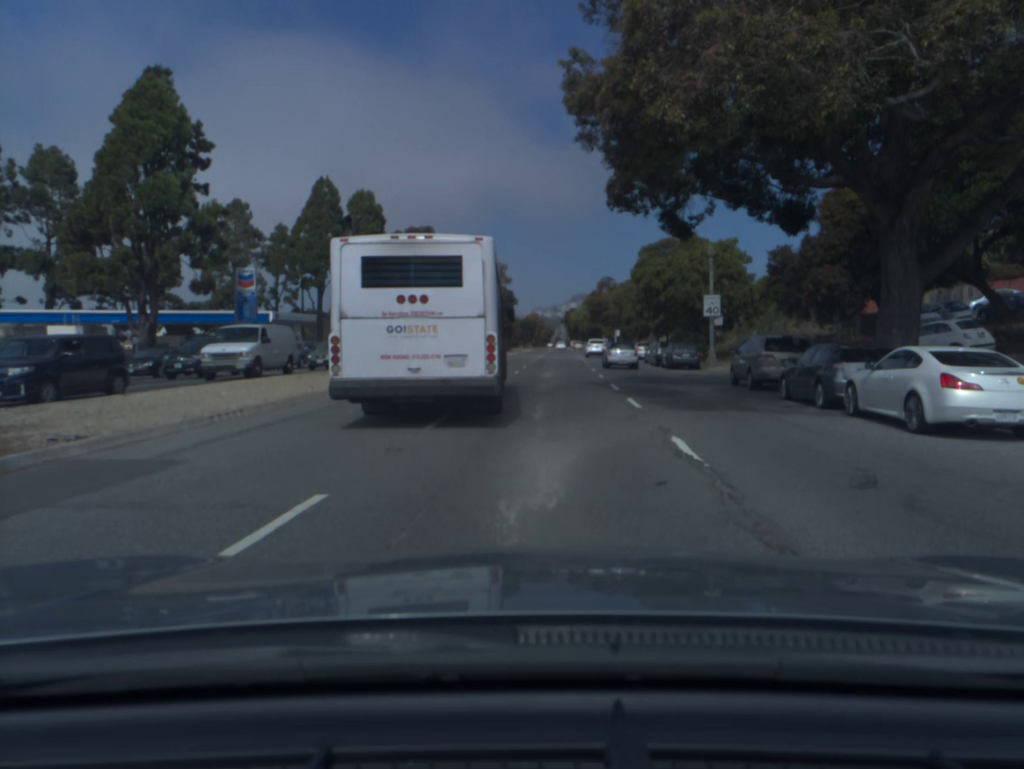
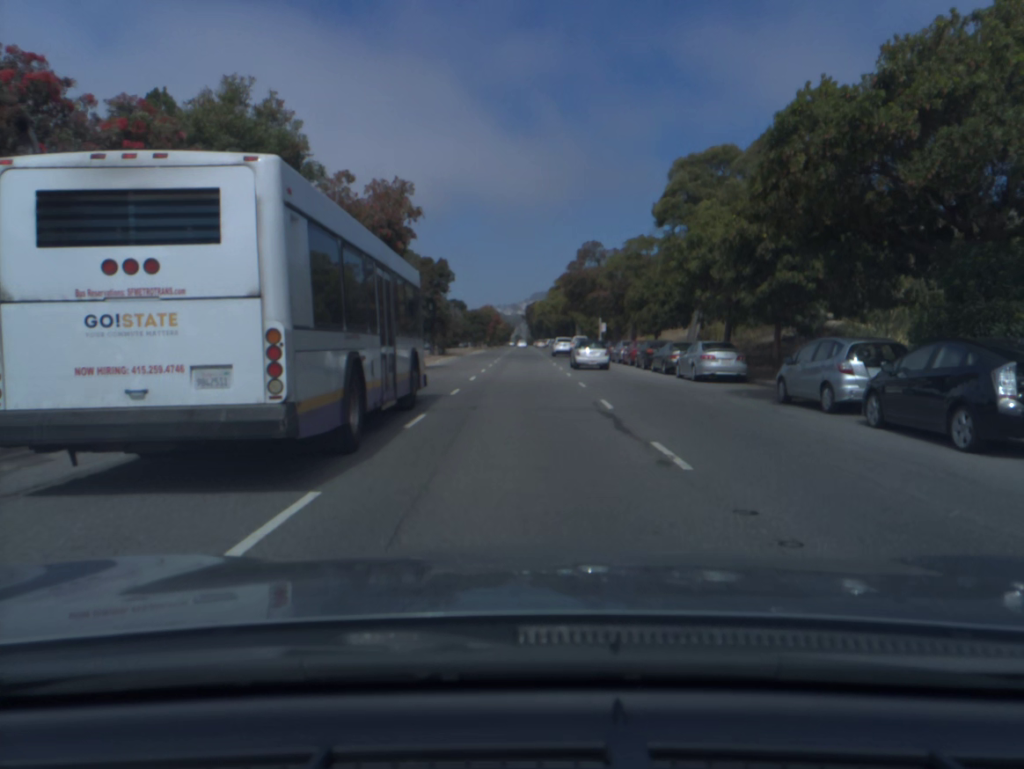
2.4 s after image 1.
(+1.0, +36.4) m; +3°
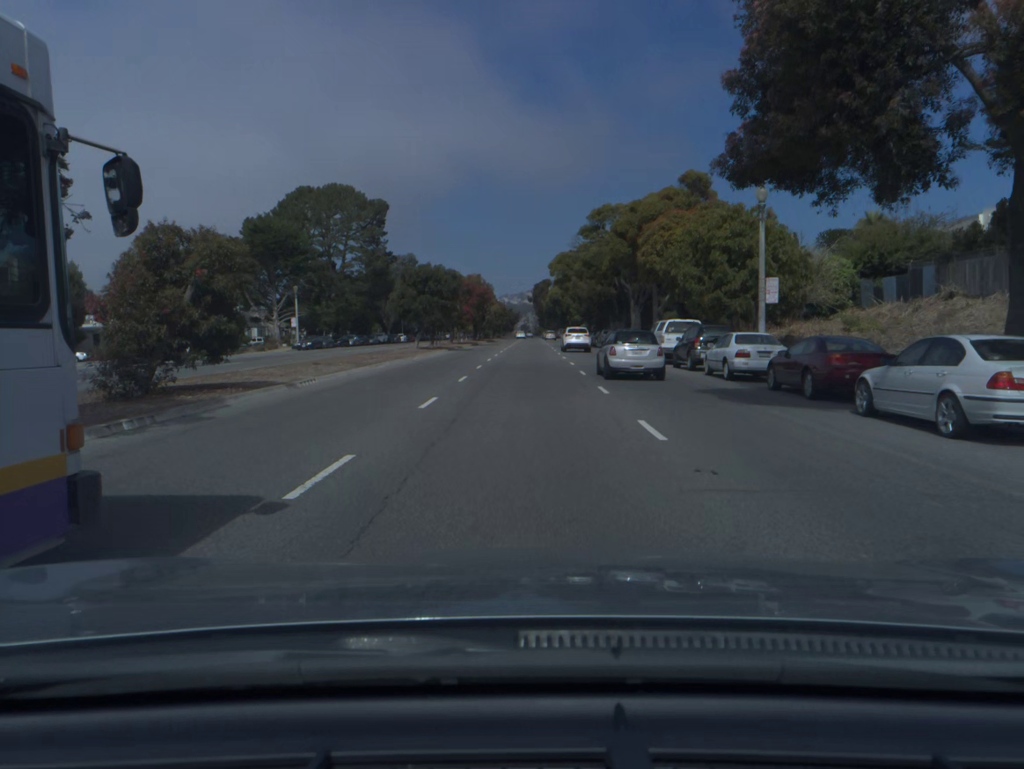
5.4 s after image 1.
(-0.3, +56.8) m; 0°
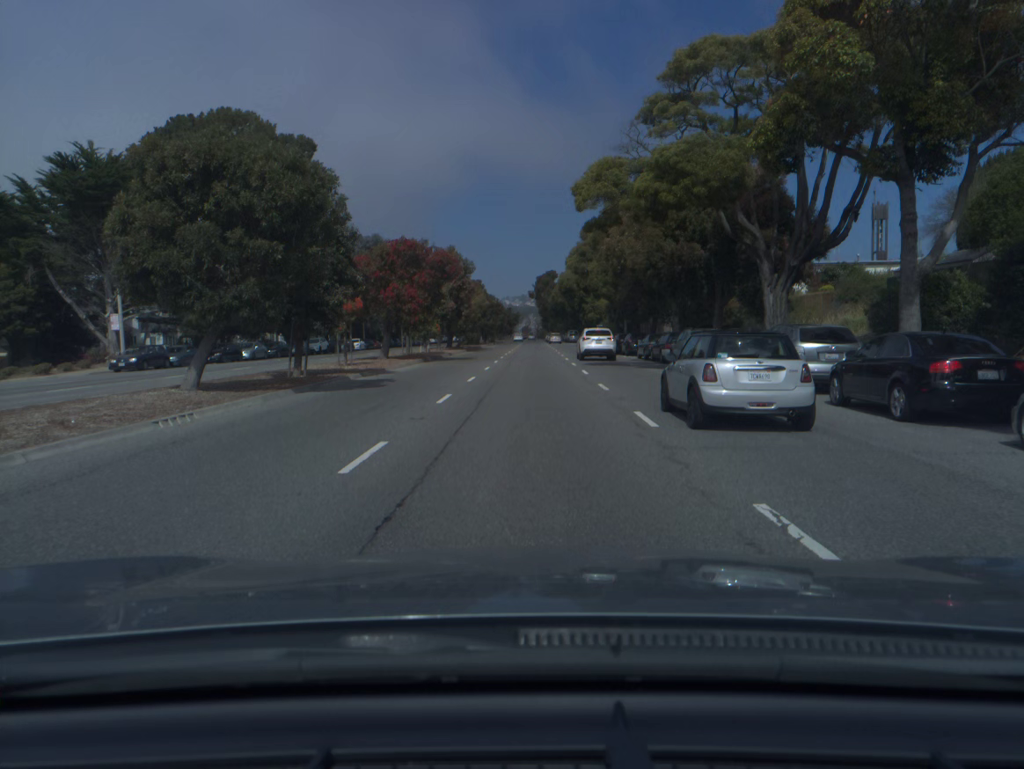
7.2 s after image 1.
(-0.1, +35.5) m; 0°
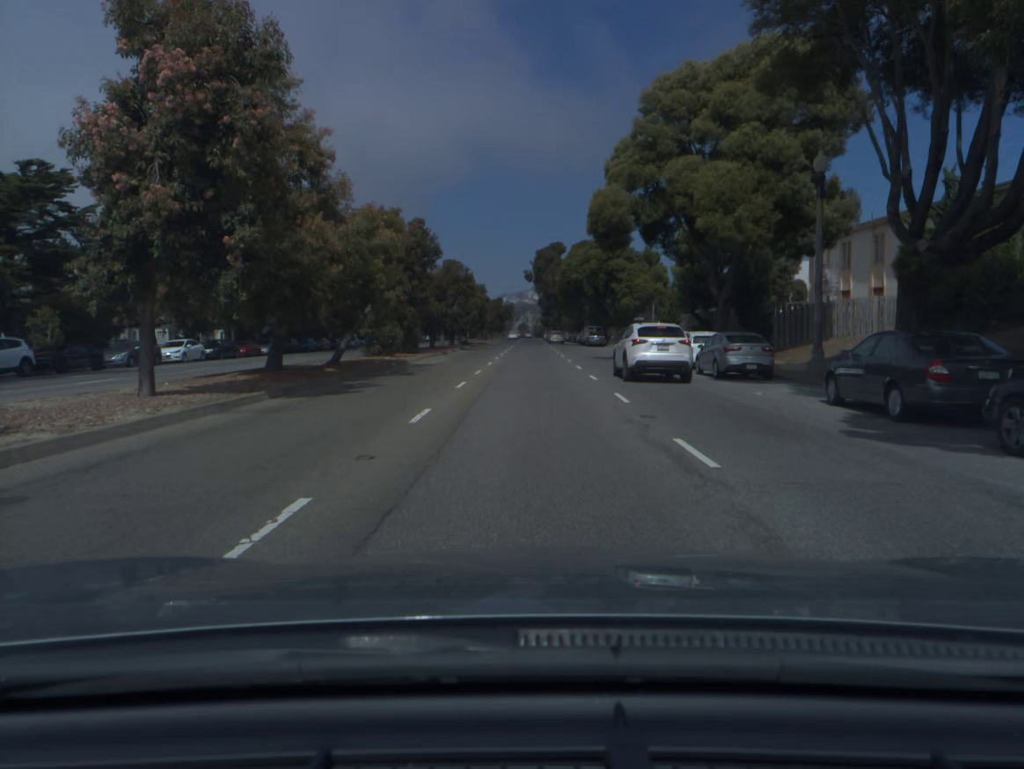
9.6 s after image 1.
(0.0, +47.9) m; 0°
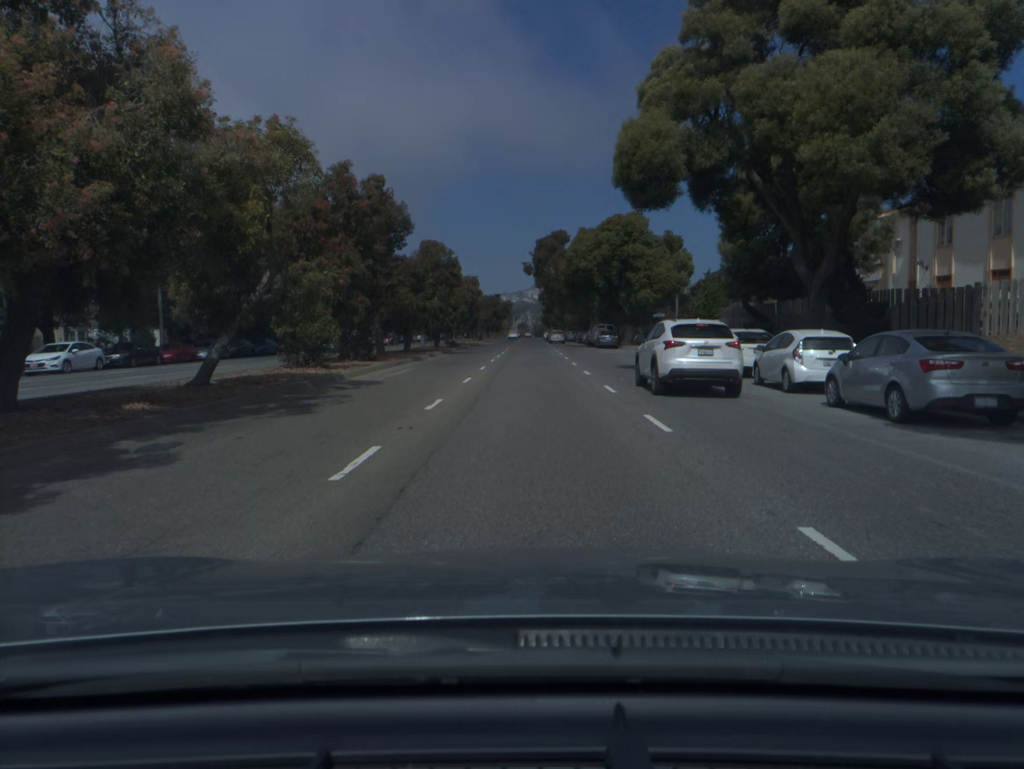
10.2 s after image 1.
(0.0, +12.1) m; 0°
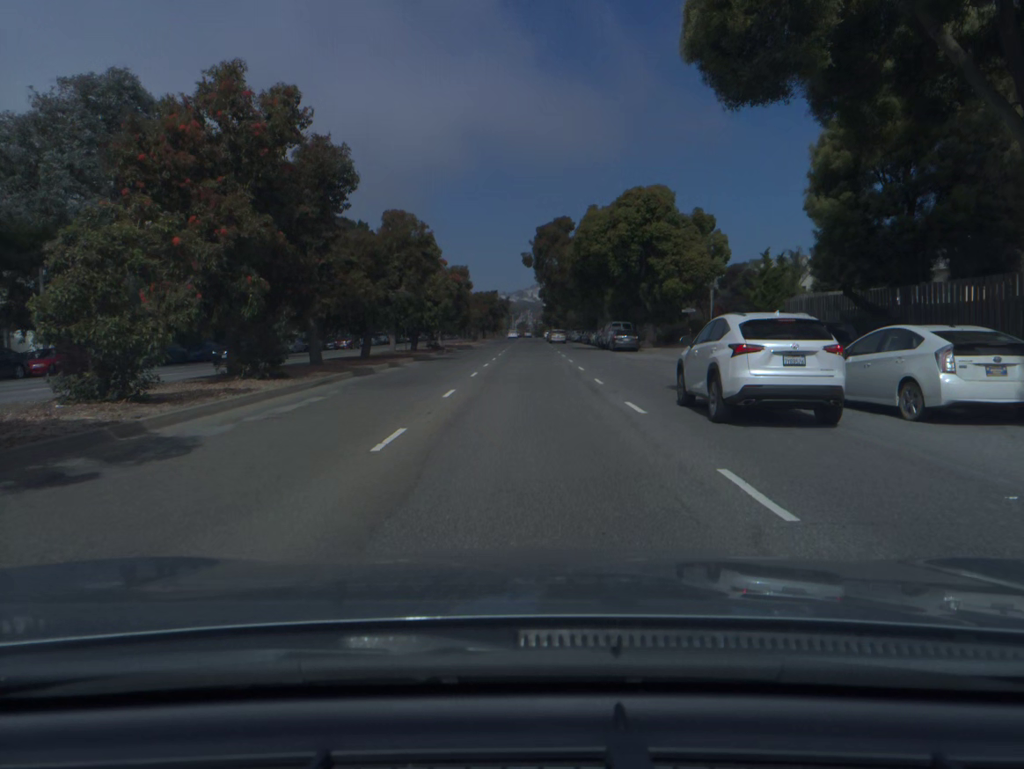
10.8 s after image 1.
(0.0, +12.1) m; 0°
